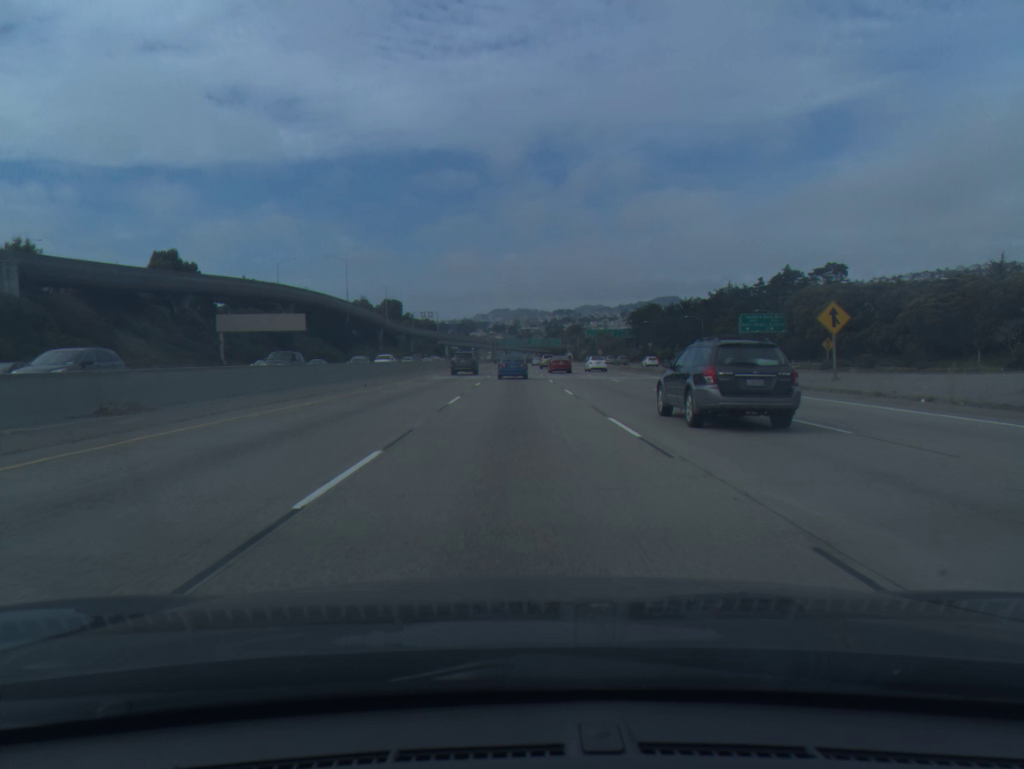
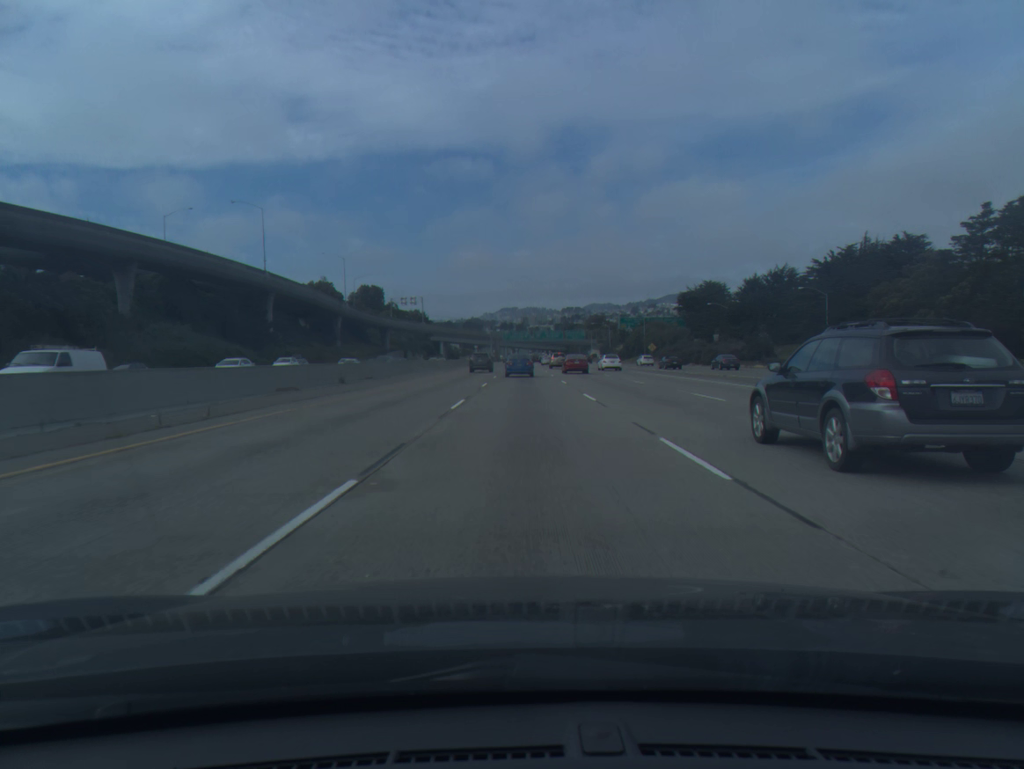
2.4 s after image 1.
(-0.4, +75.6) m; -1°
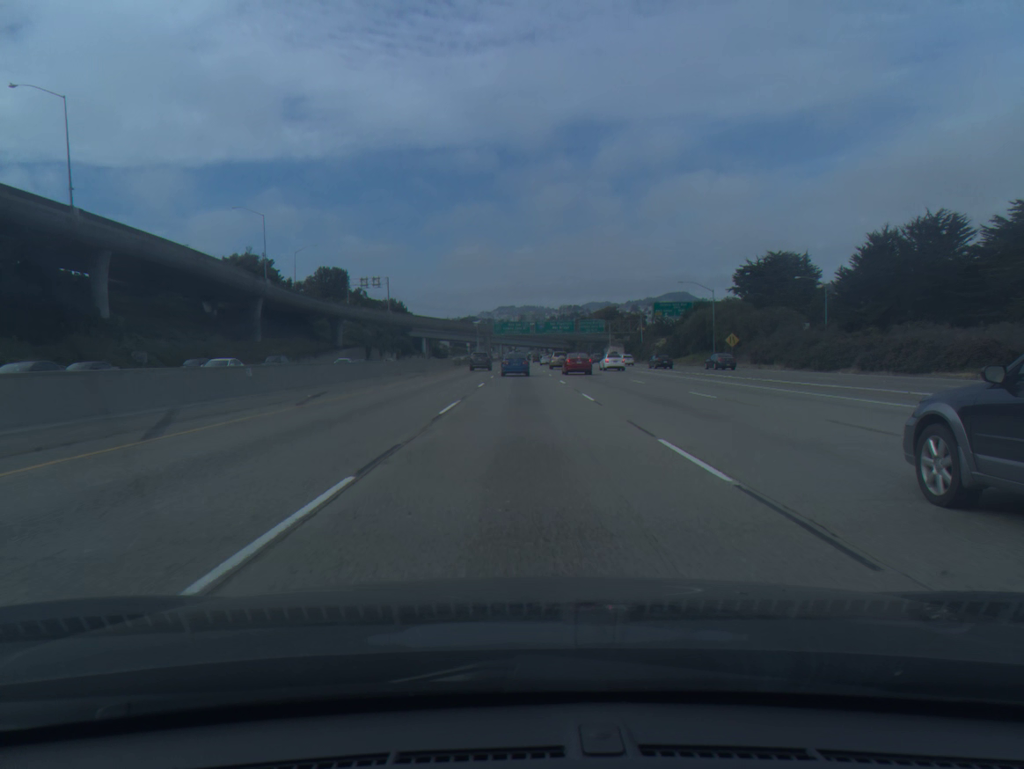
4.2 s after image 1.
(+0.3, +57.7) m; 0°
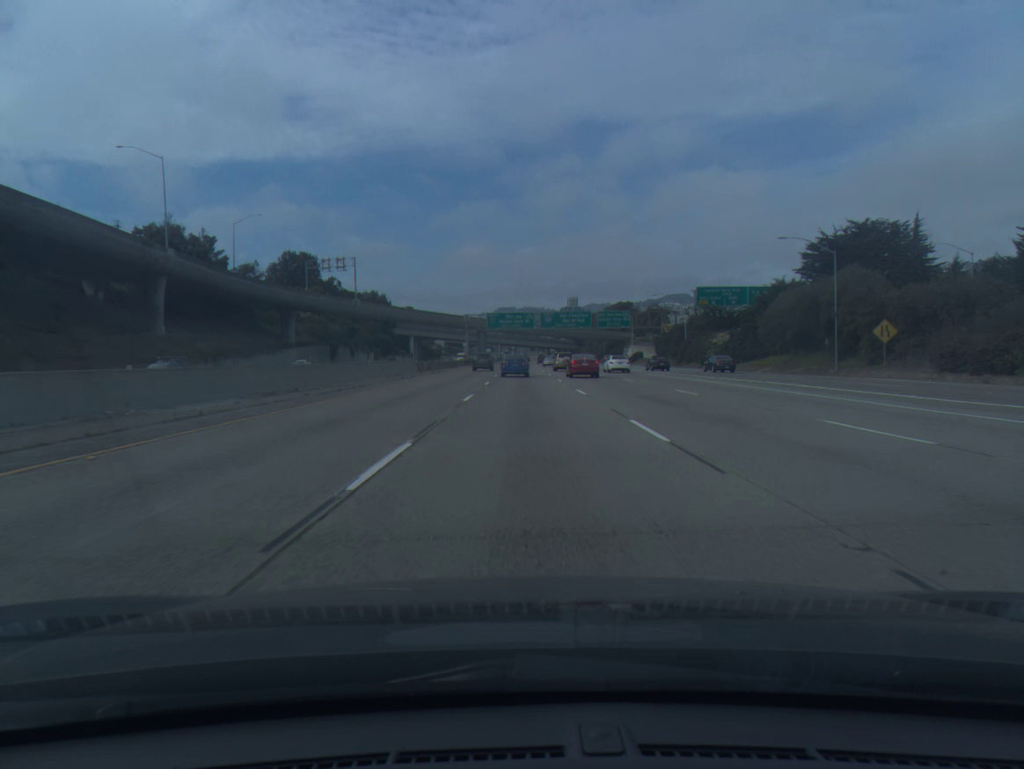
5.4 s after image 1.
(-0.1, +38.6) m; 0°
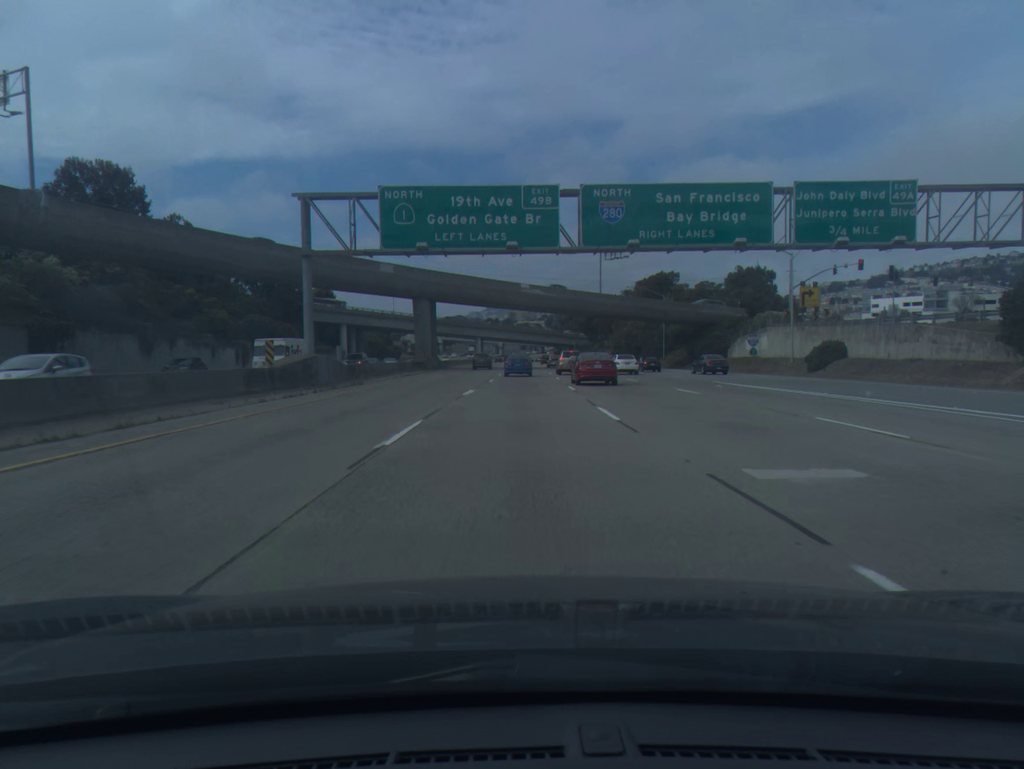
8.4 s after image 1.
(+0.3, +96.1) m; +1°
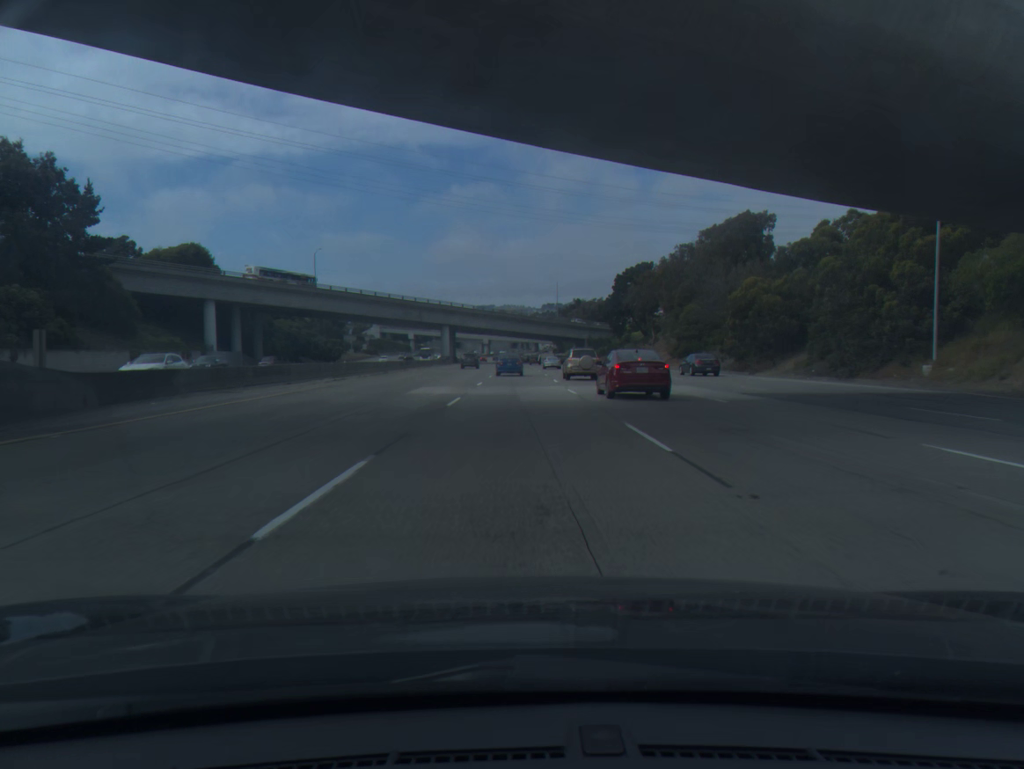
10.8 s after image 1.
(+0.6, +76.4) m; +1°
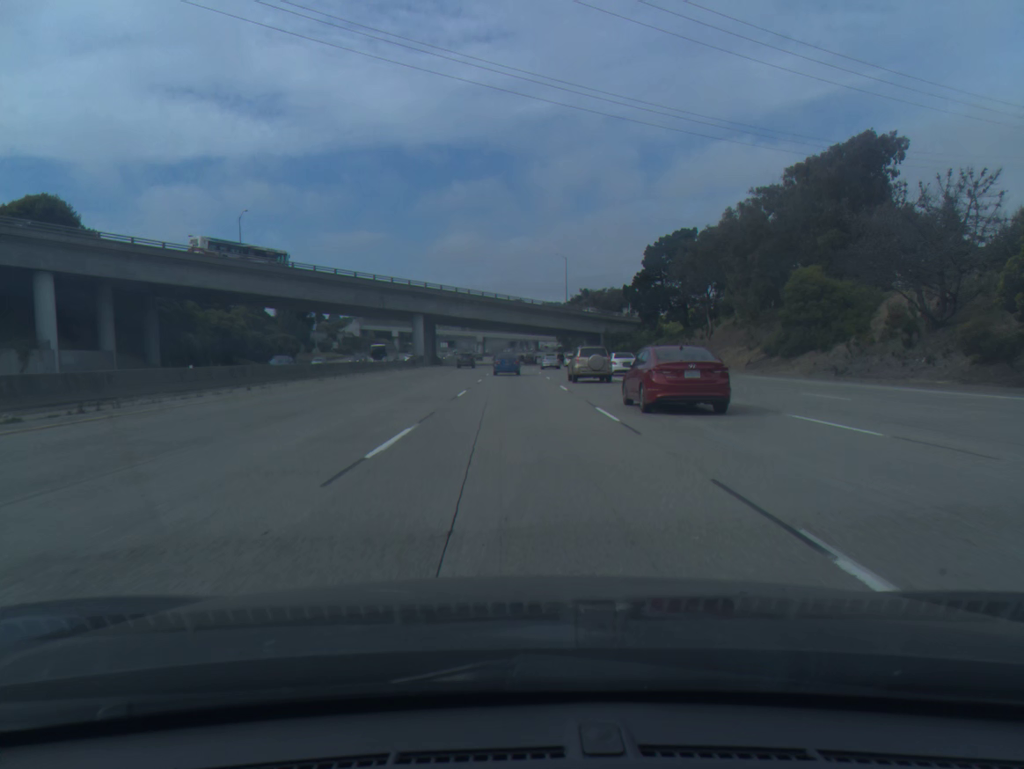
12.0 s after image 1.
(0.0, +38.1) m; 0°
